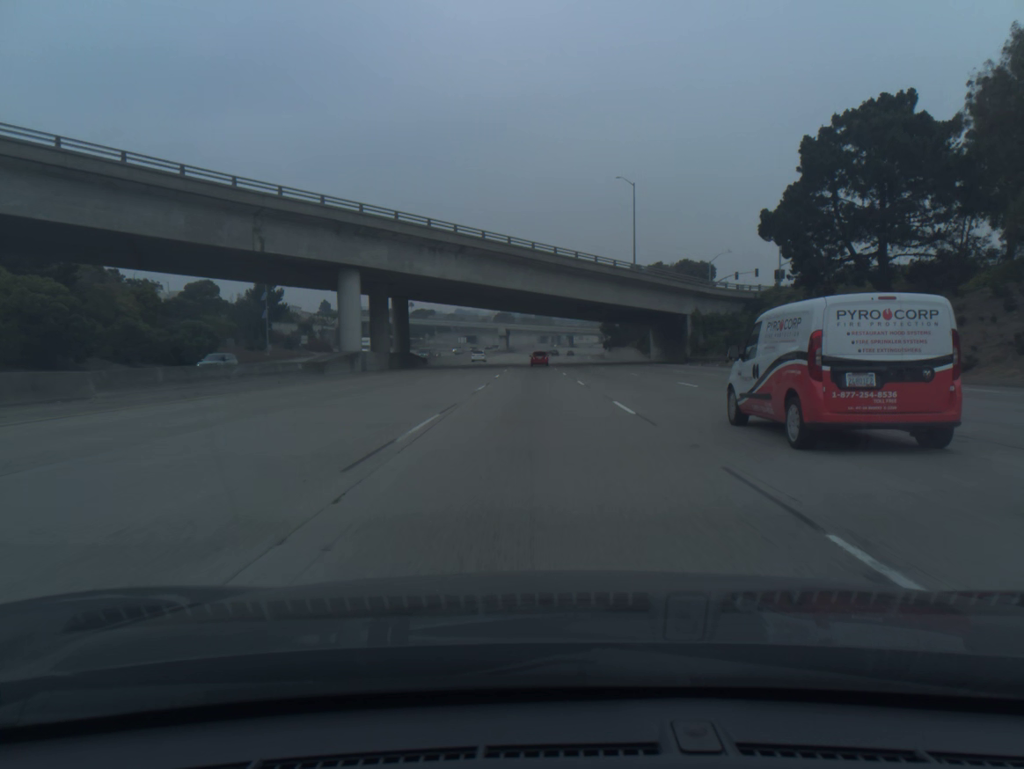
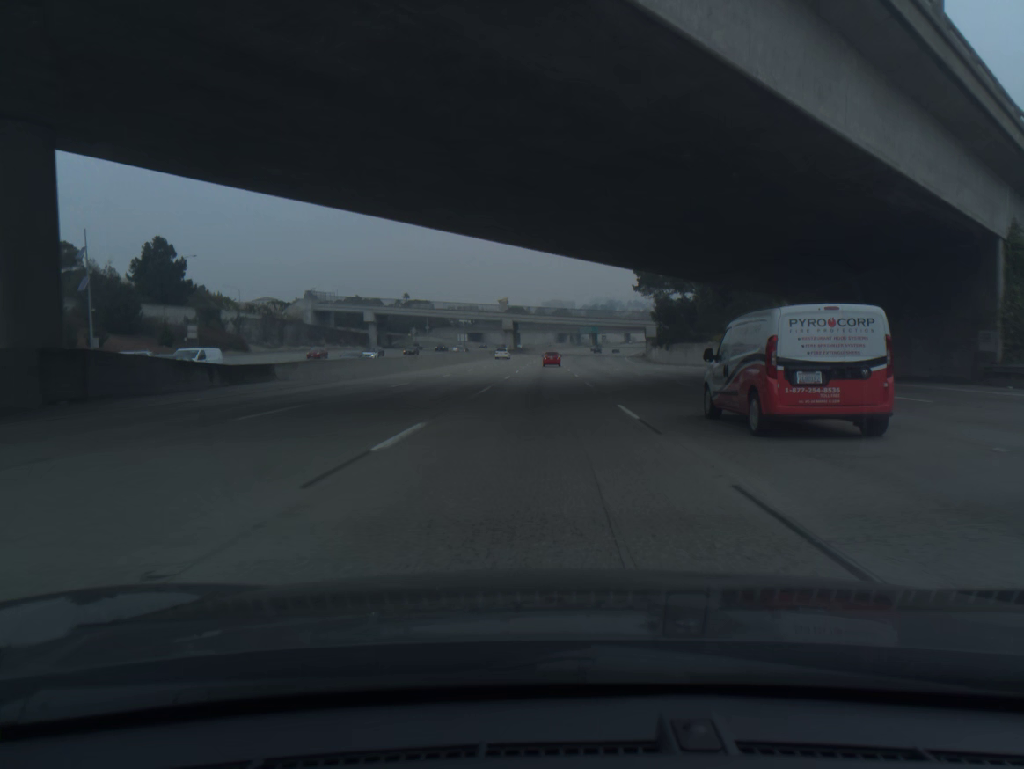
(-0.6, +58.0) m; -1°
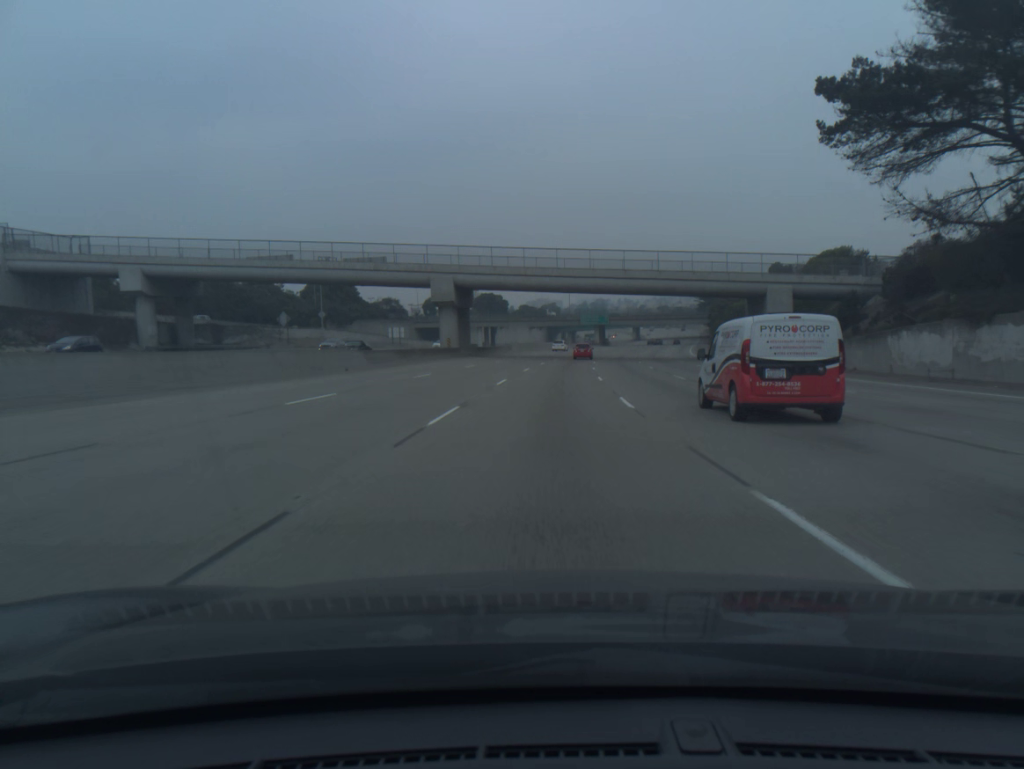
(+0.2, +96.7) m; +1°
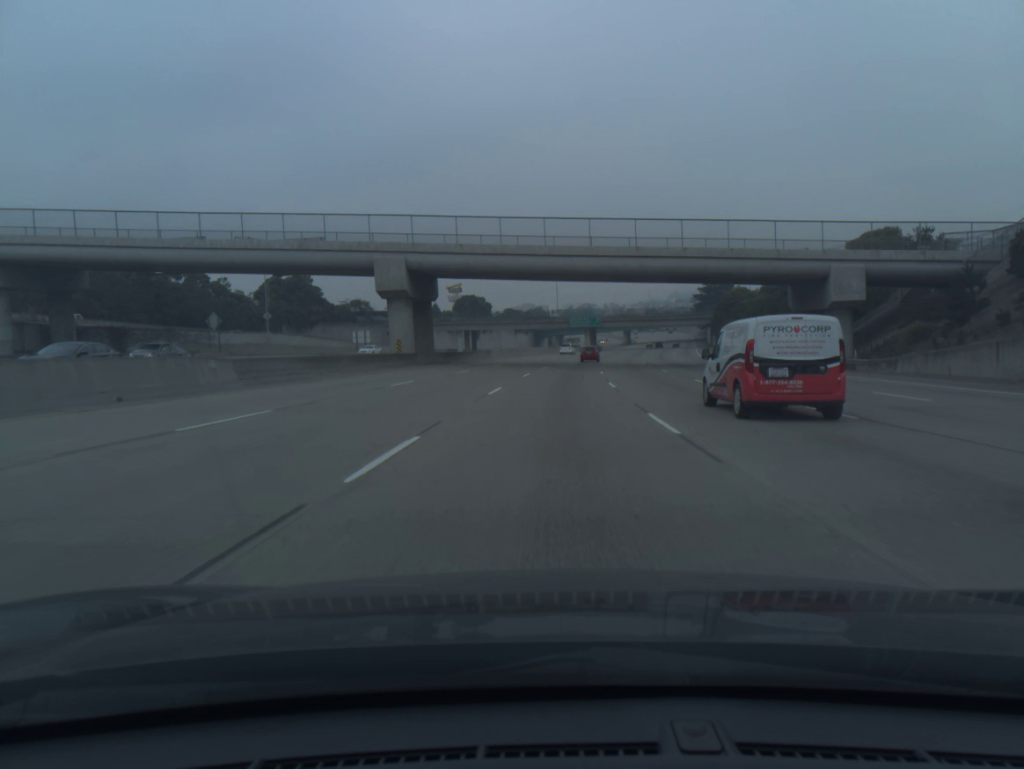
(+0.1, +19.4) m; +1°
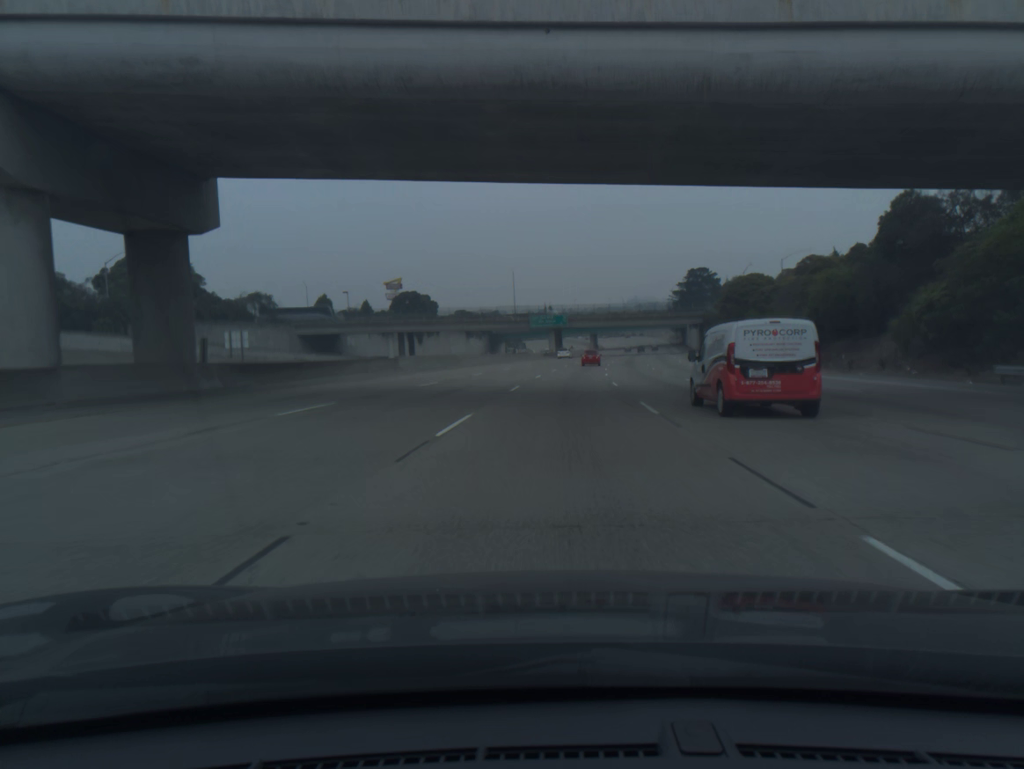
(+1.0, +38.8) m; +3°
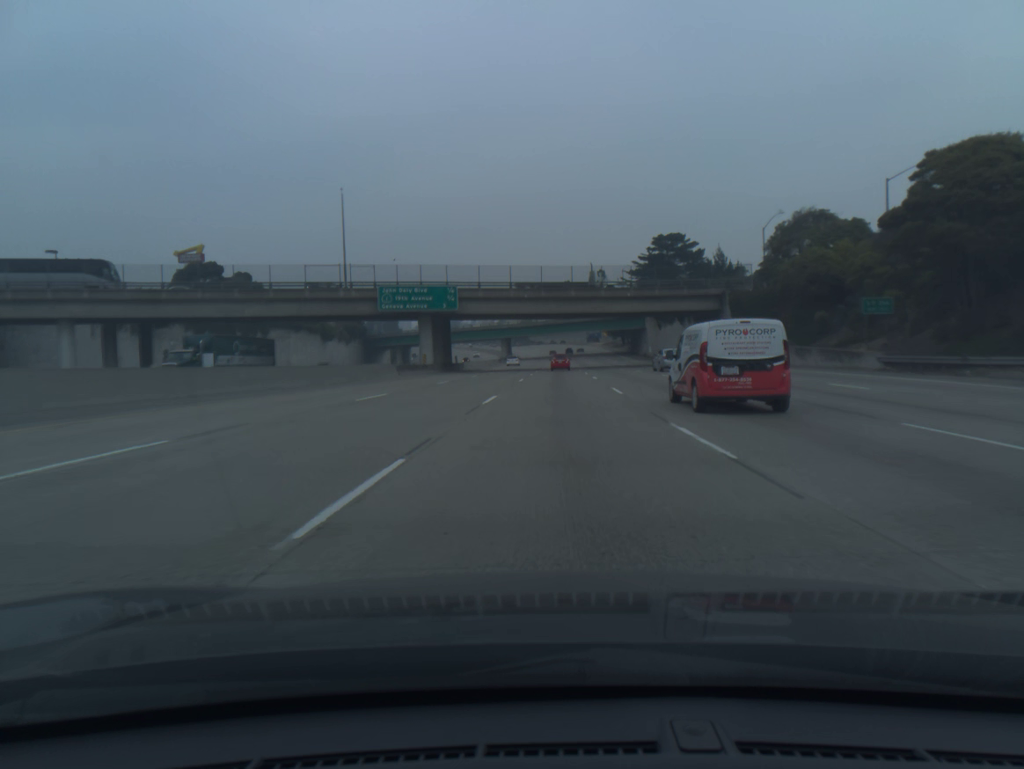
(+4.5, +77.8) m; +7°
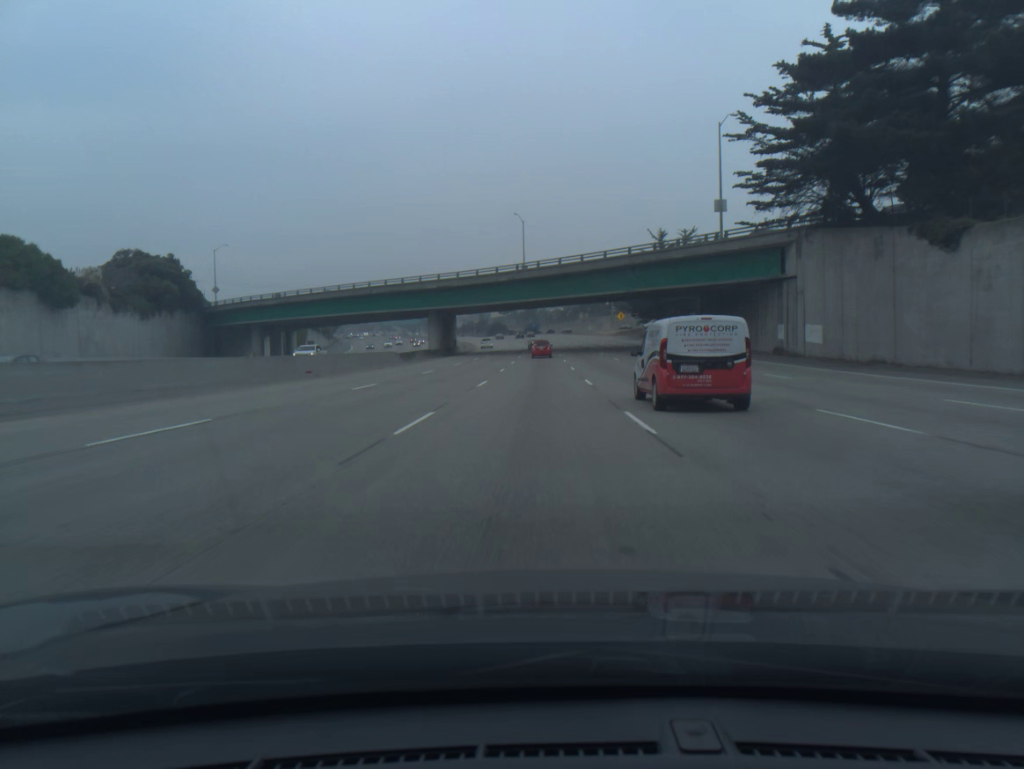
(+2.3, +97.0) m; +1°
